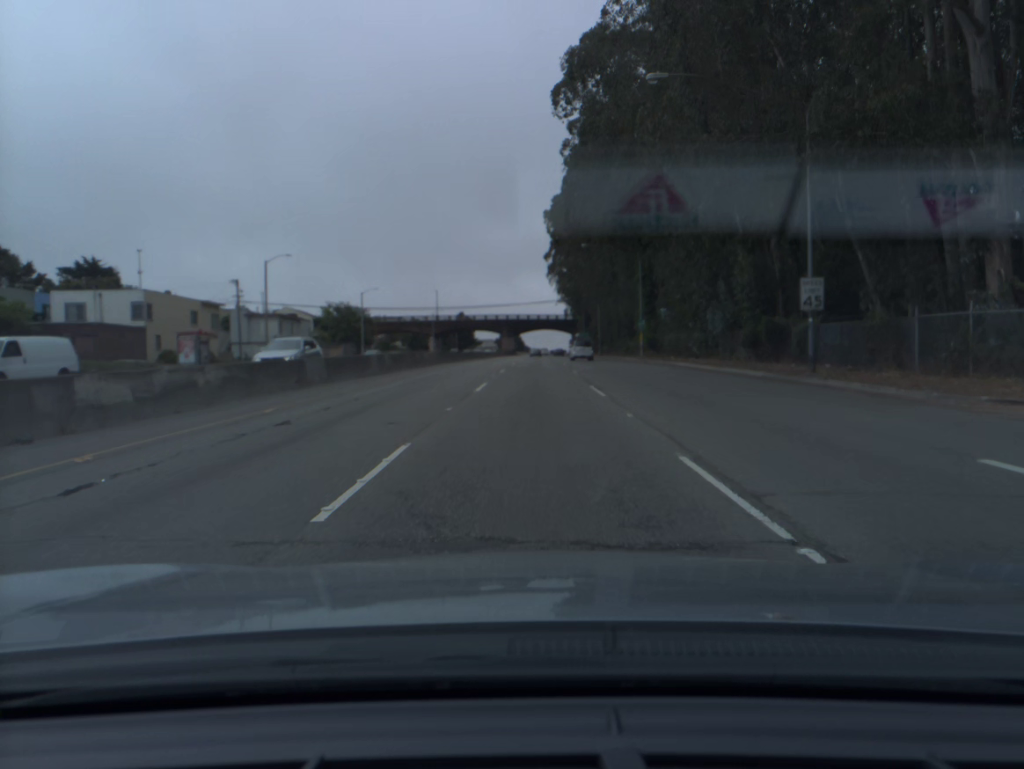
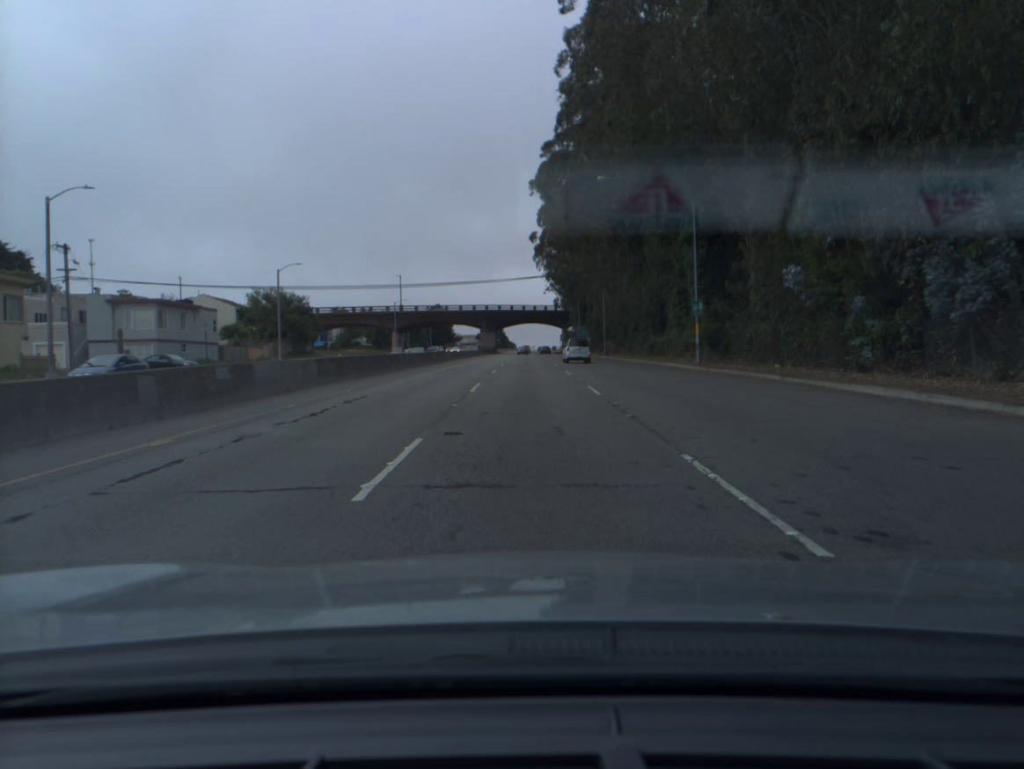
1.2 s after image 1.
(+0.3, +28.4) m; +1°
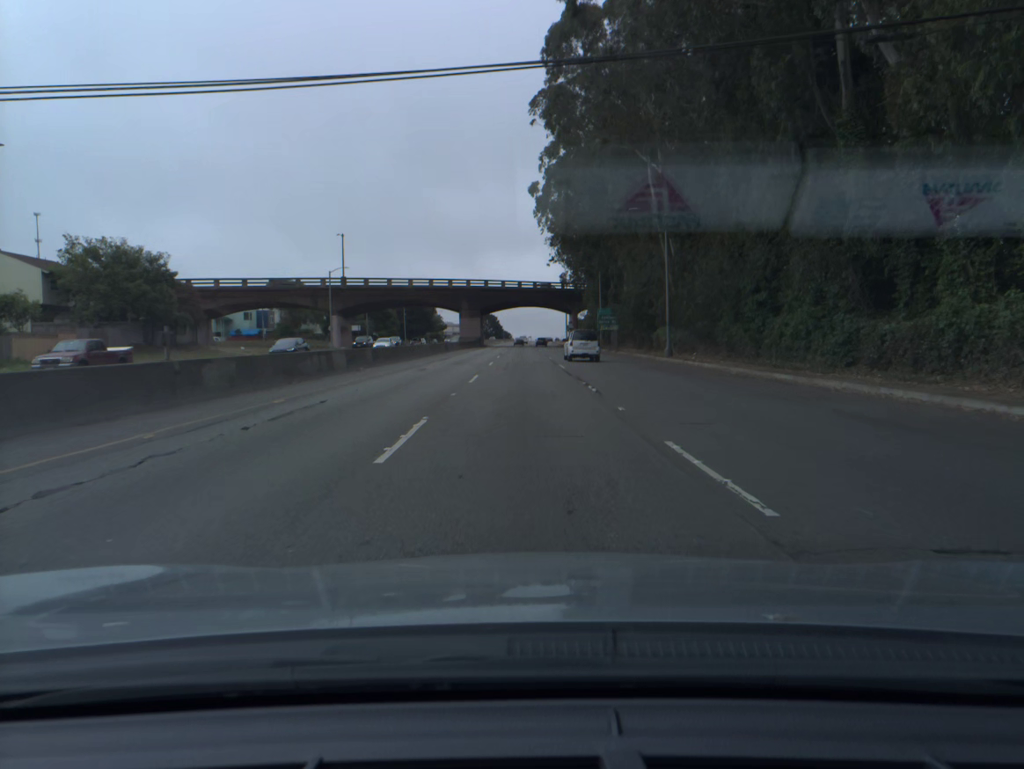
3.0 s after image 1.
(+0.1, +42.3) m; 0°
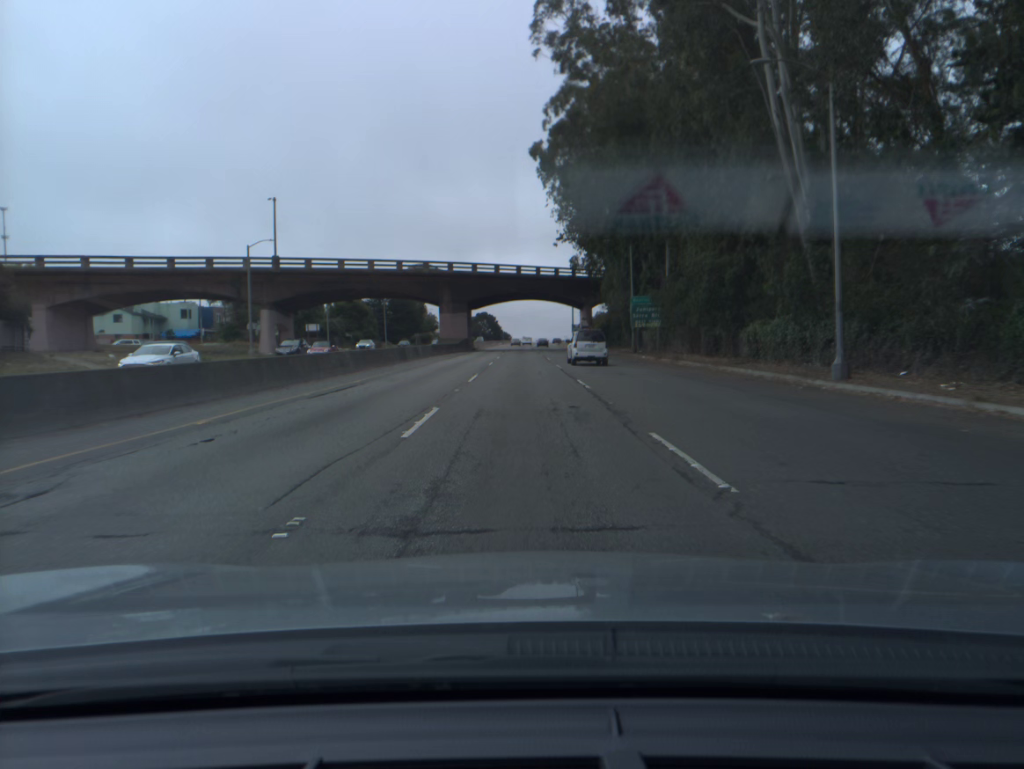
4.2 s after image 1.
(0.0, +28.1) m; 0°
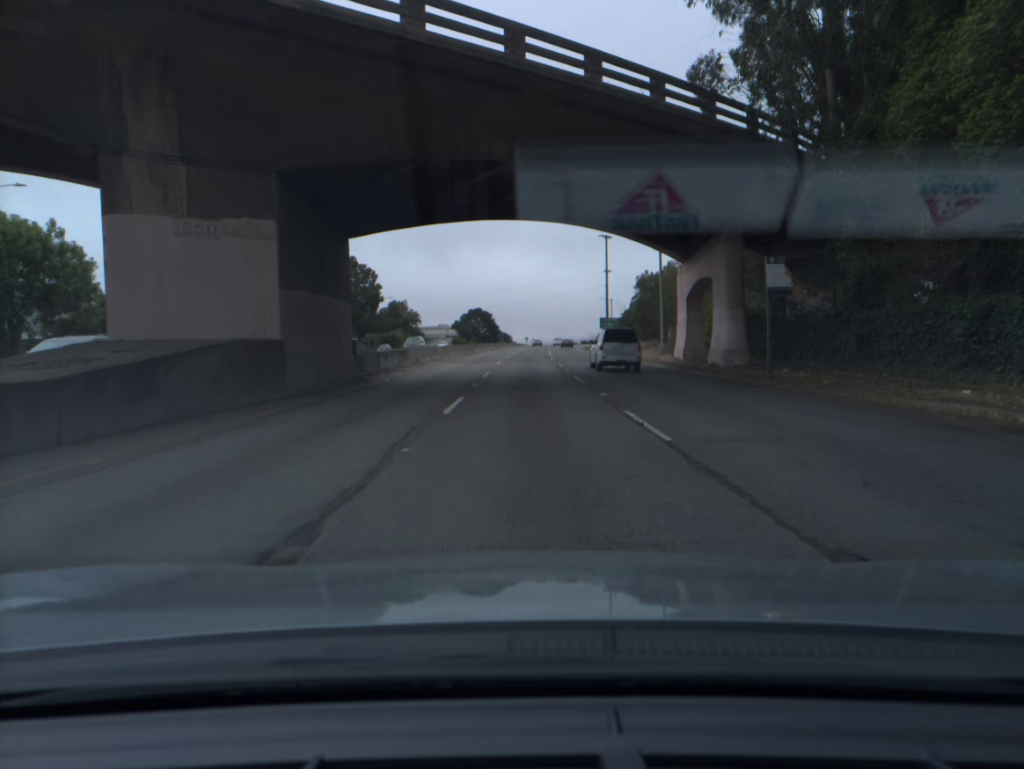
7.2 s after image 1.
(-0.3, +70.1) m; 0°
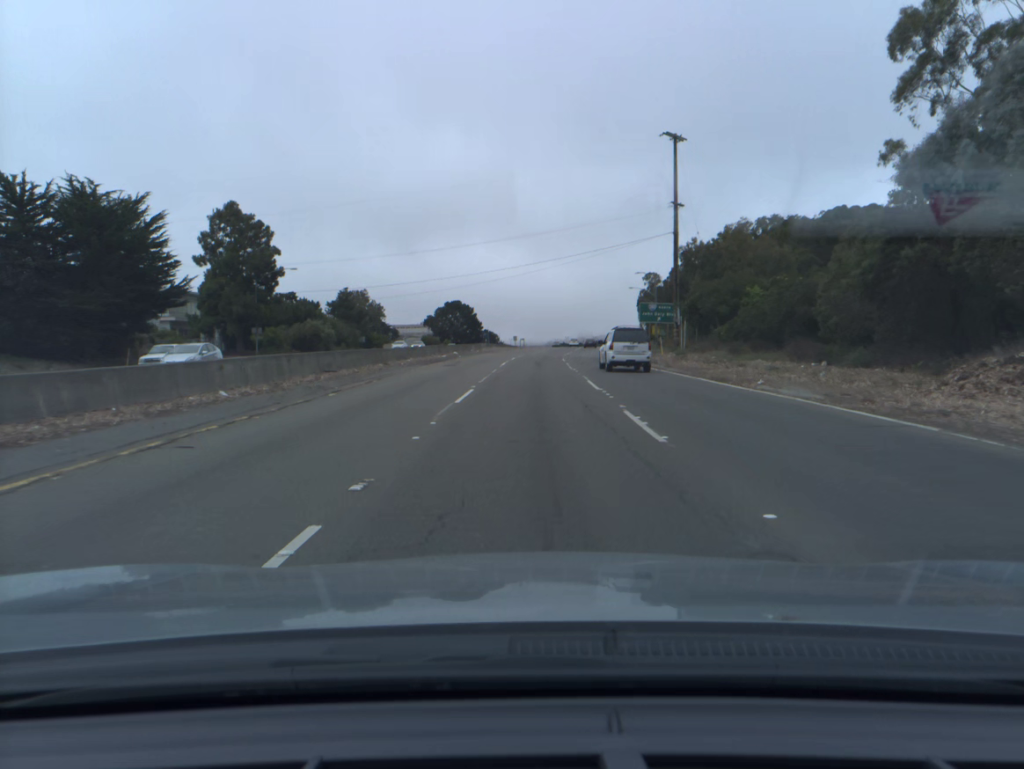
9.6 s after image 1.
(+0.2, +55.9) m; +1°
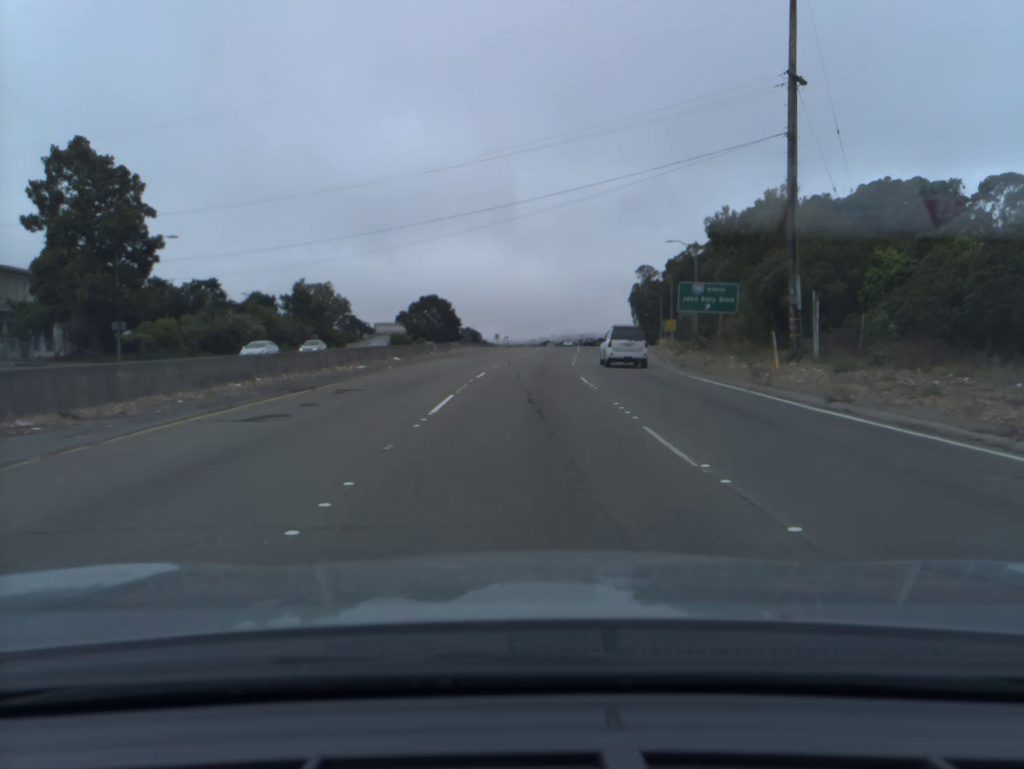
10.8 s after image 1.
(+0.2, +28.0) m; +1°
